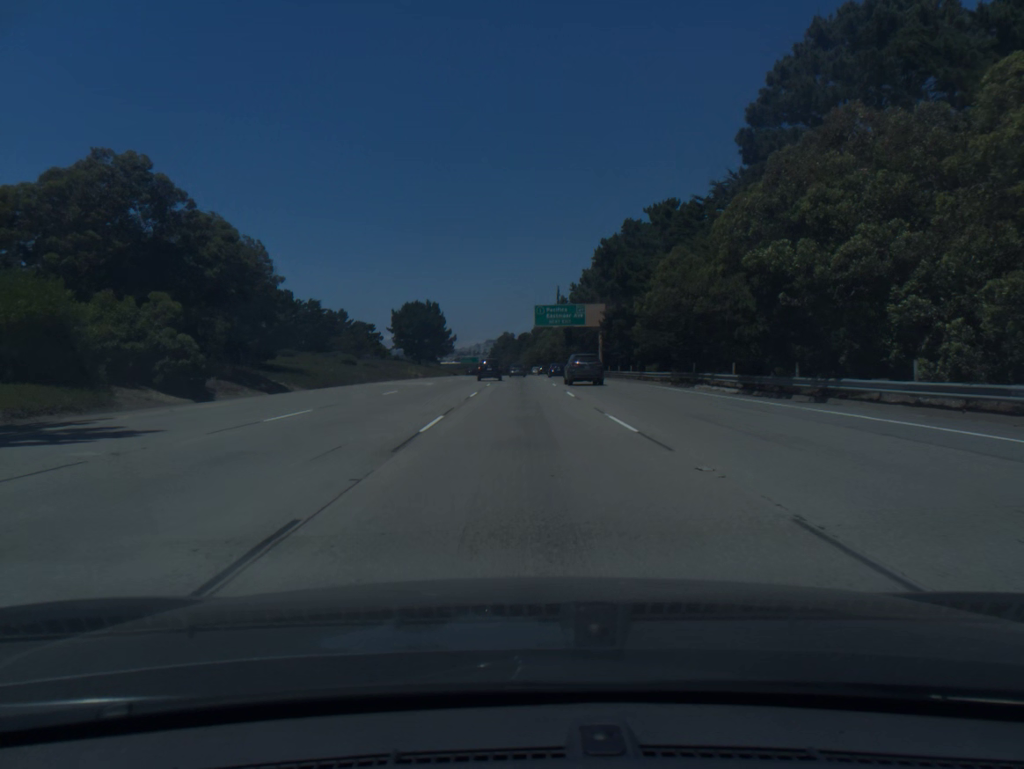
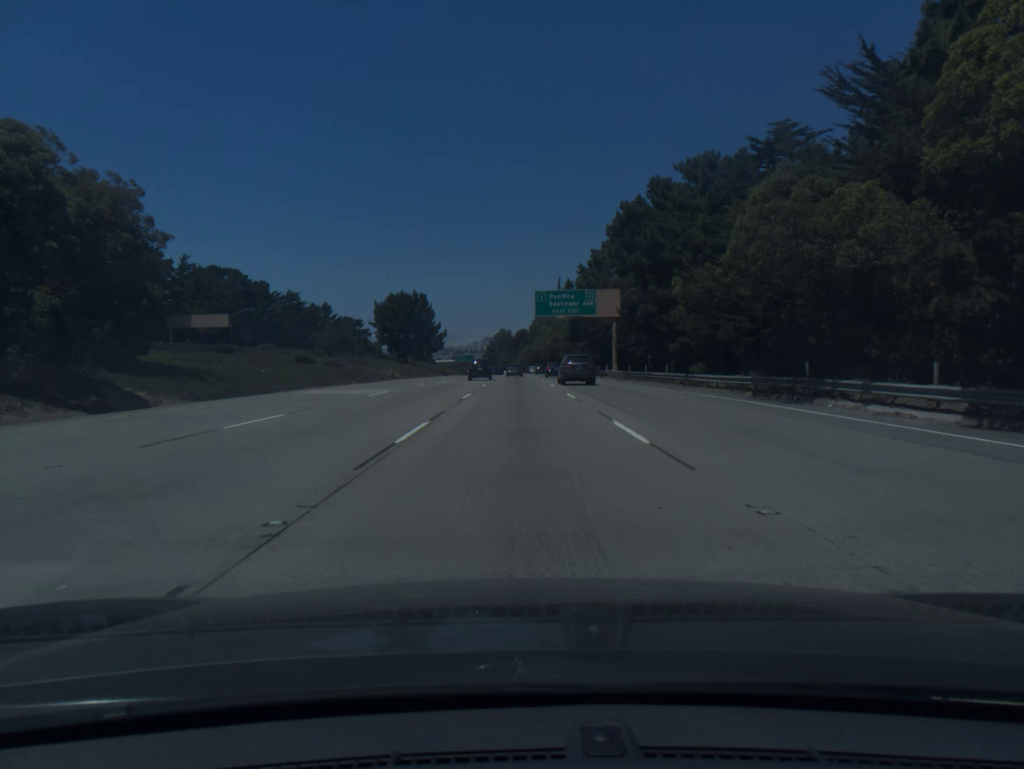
(0.0, +16.6) m; 0°
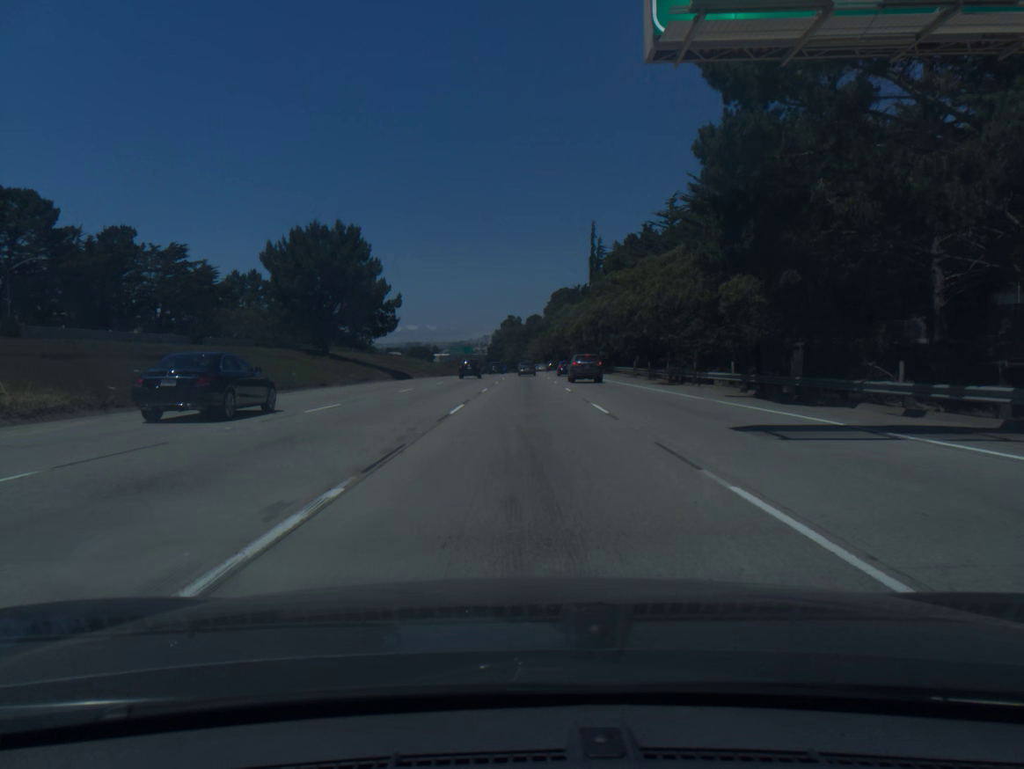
(-0.3, +66.5) m; -1°
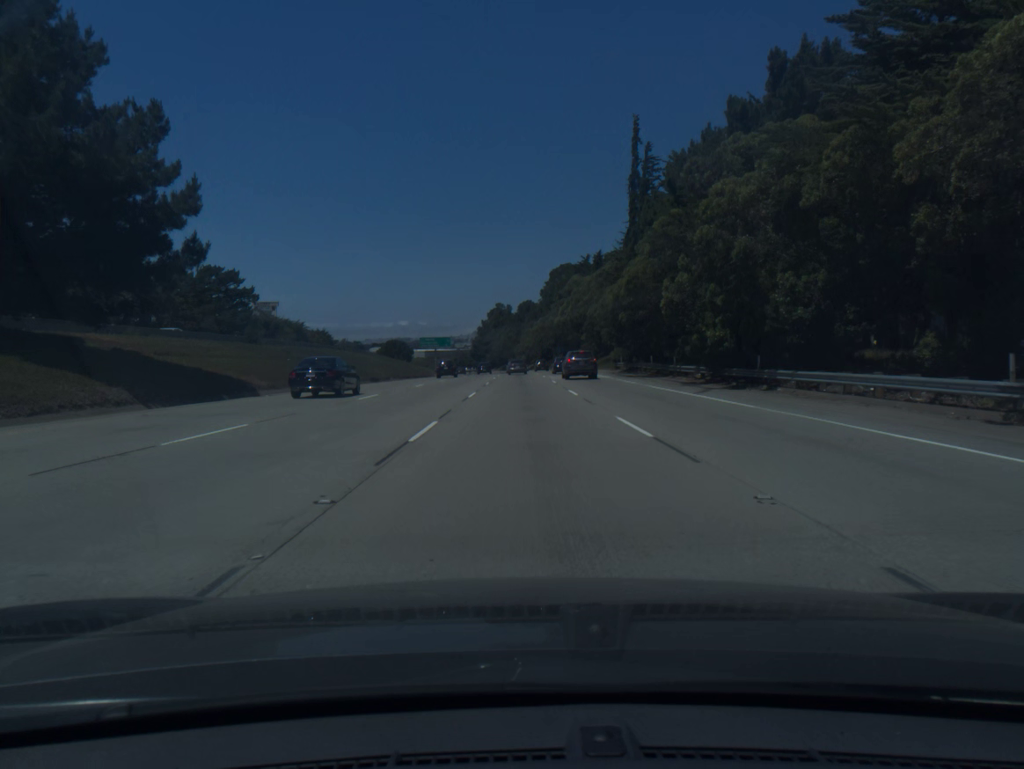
(+0.2, +50.1) m; +1°
